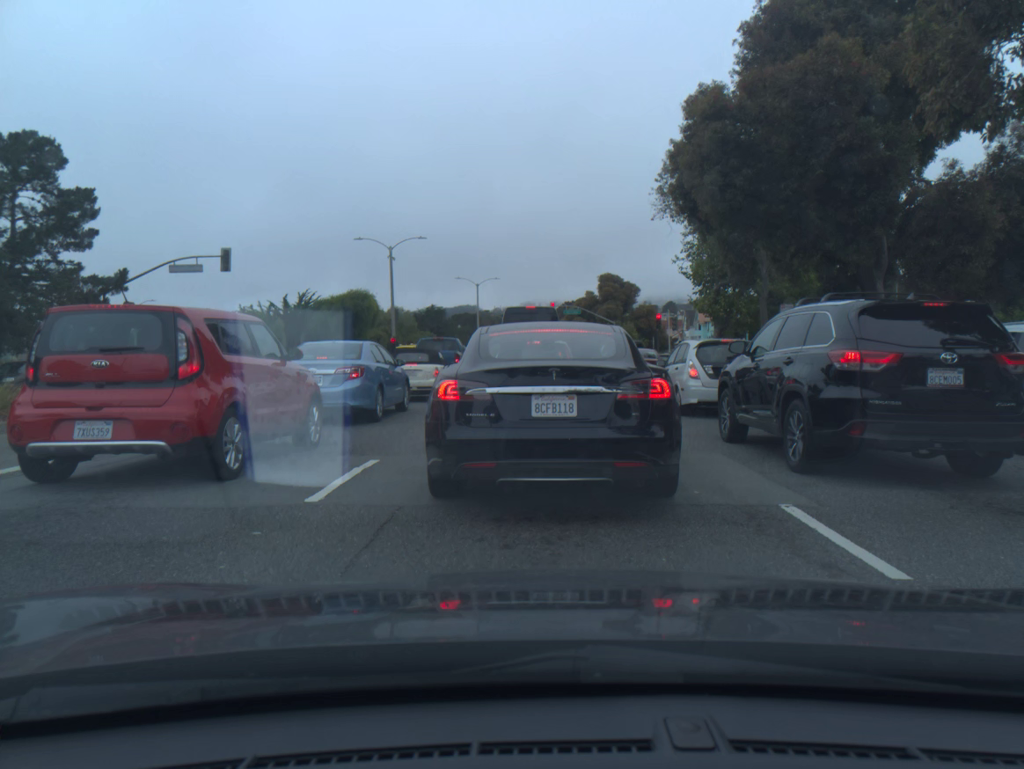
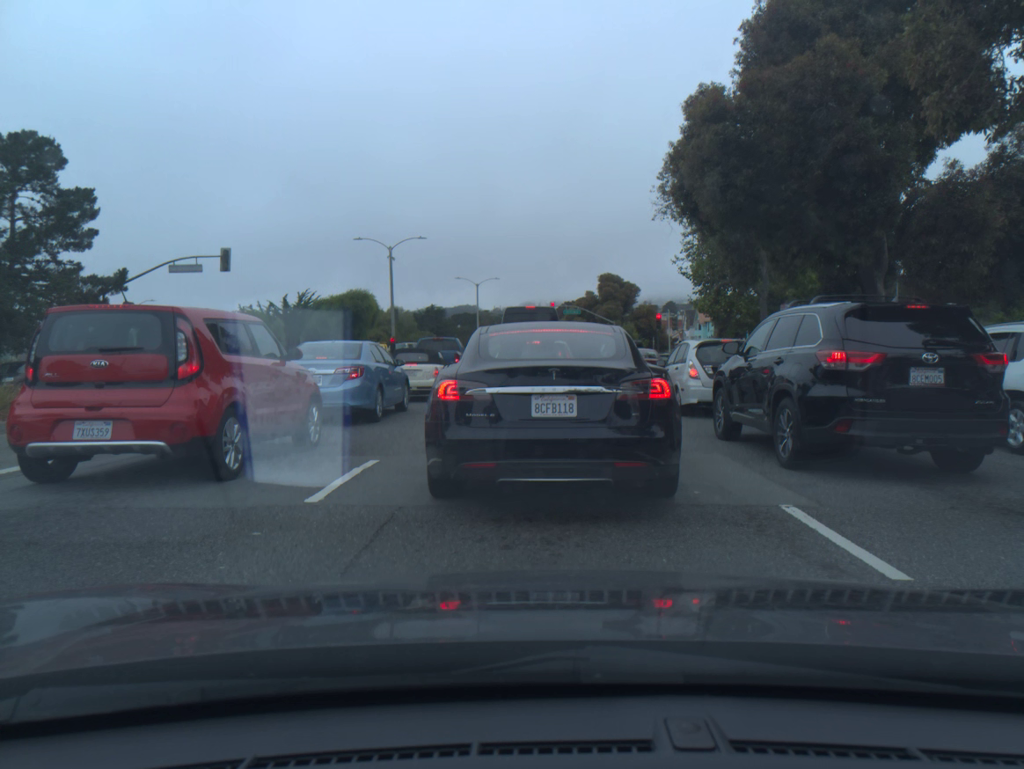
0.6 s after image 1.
(0.0, 0.0) m; 0°
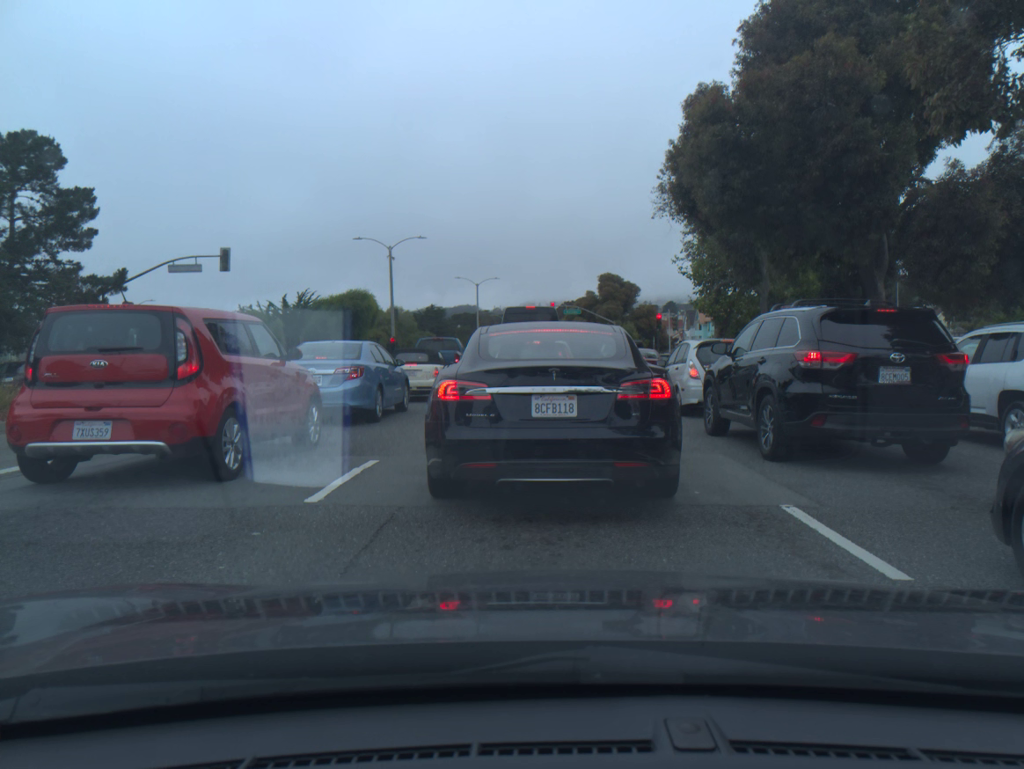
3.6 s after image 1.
(+0.1, +0.1) m; 0°
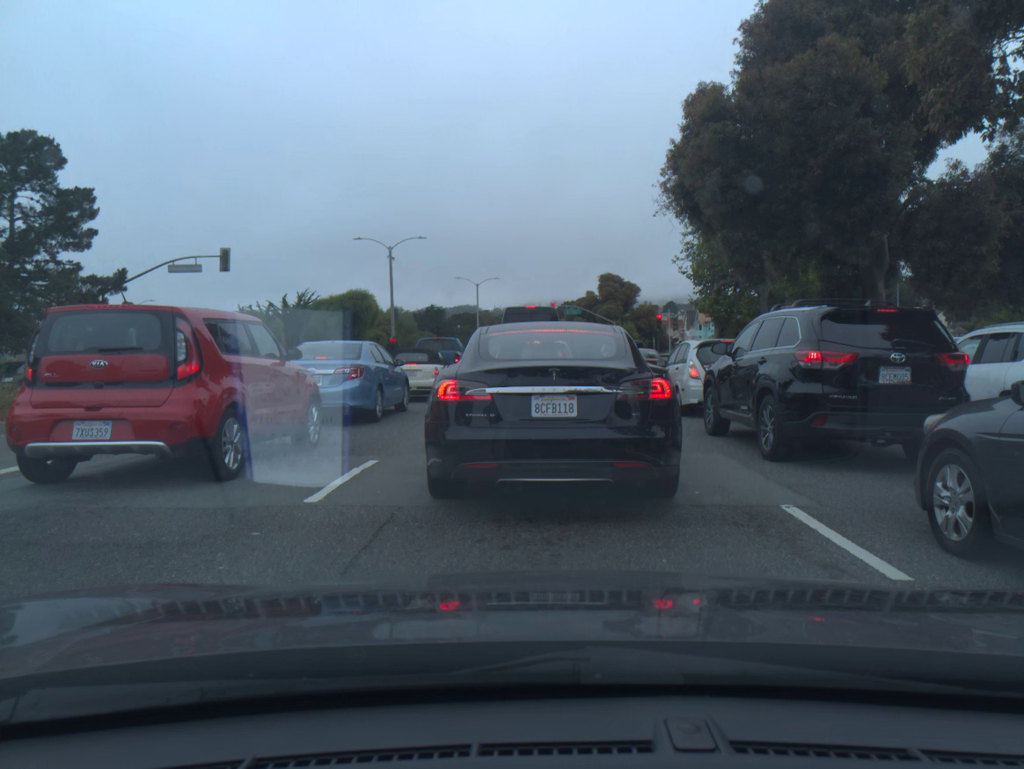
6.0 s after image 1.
(0.0, 0.0) m; 0°
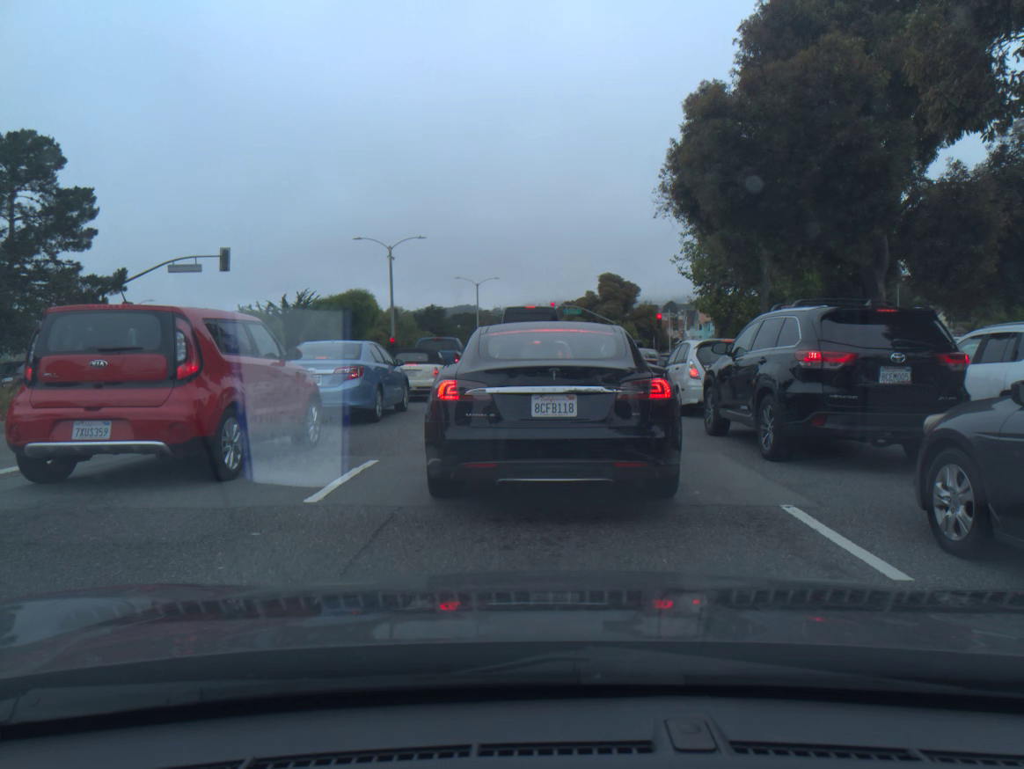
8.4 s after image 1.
(0.0, 0.0) m; 0°
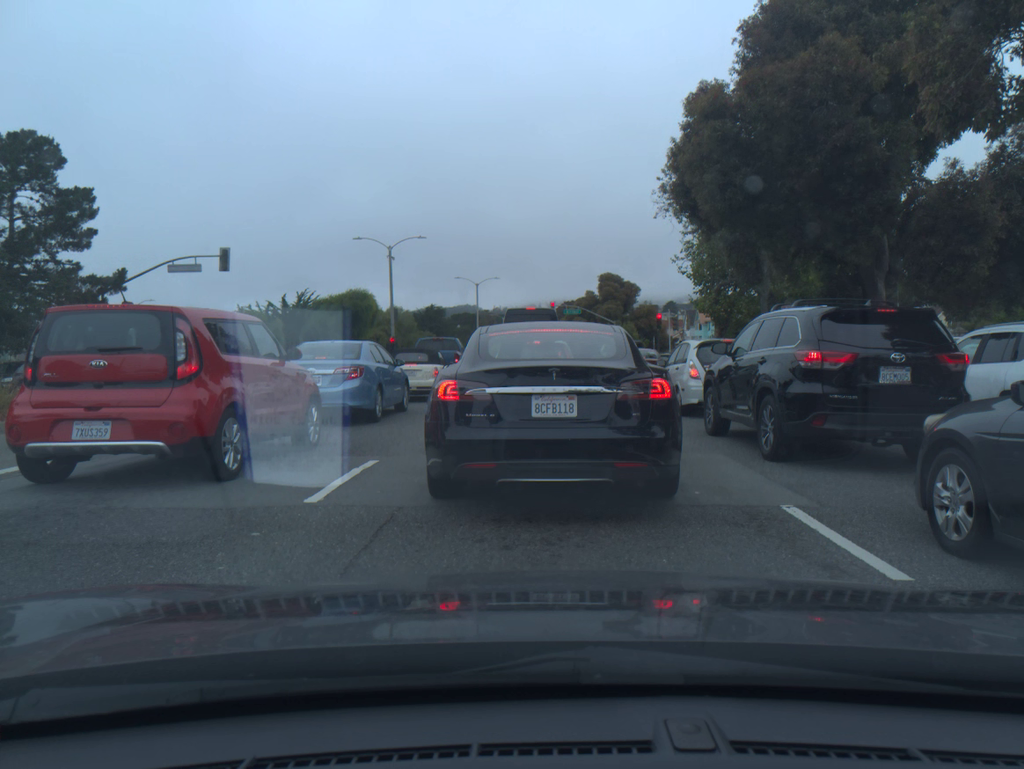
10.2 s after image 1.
(0.0, 0.0) m; 0°
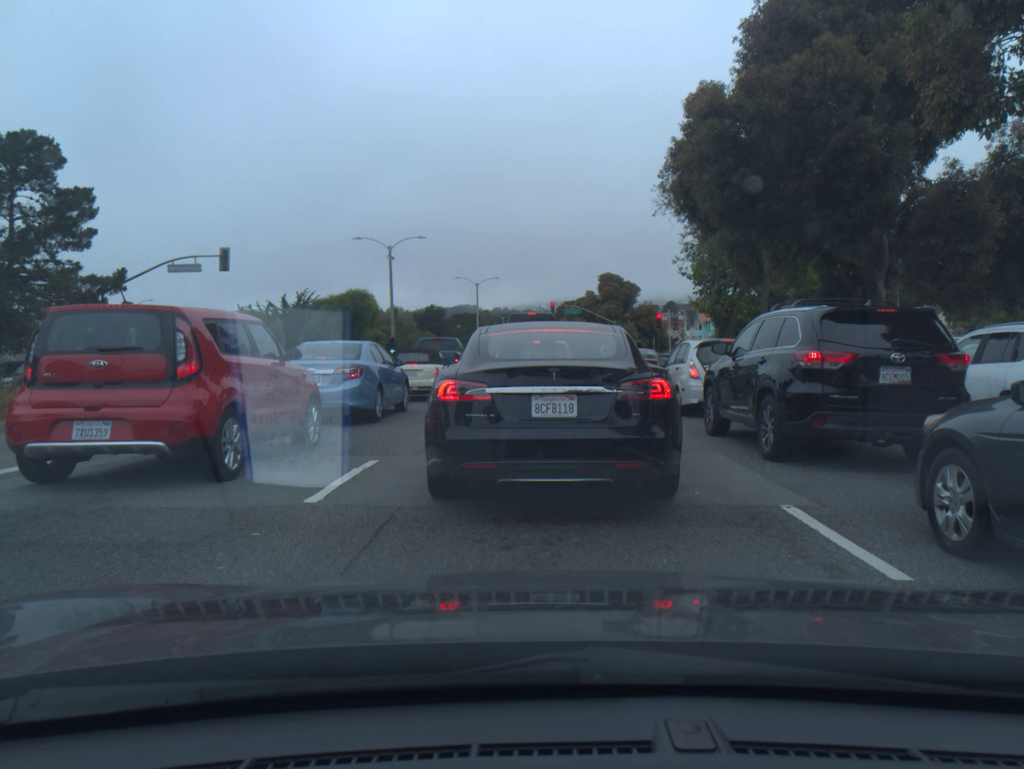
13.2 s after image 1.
(0.0, 0.0) m; 0°
